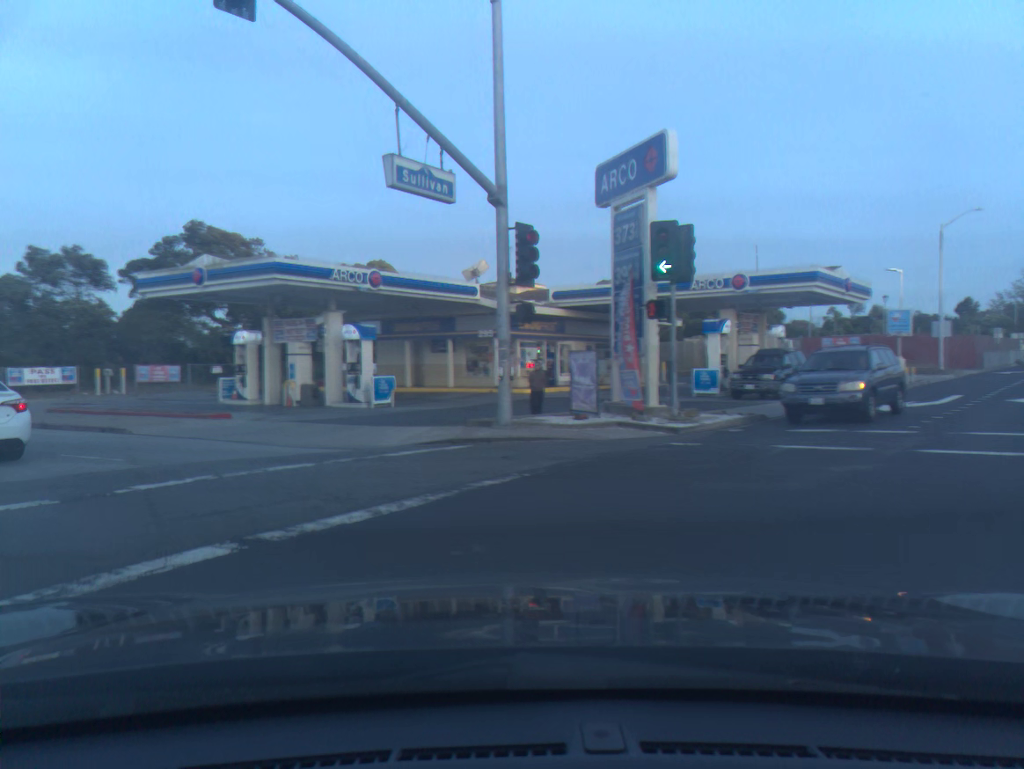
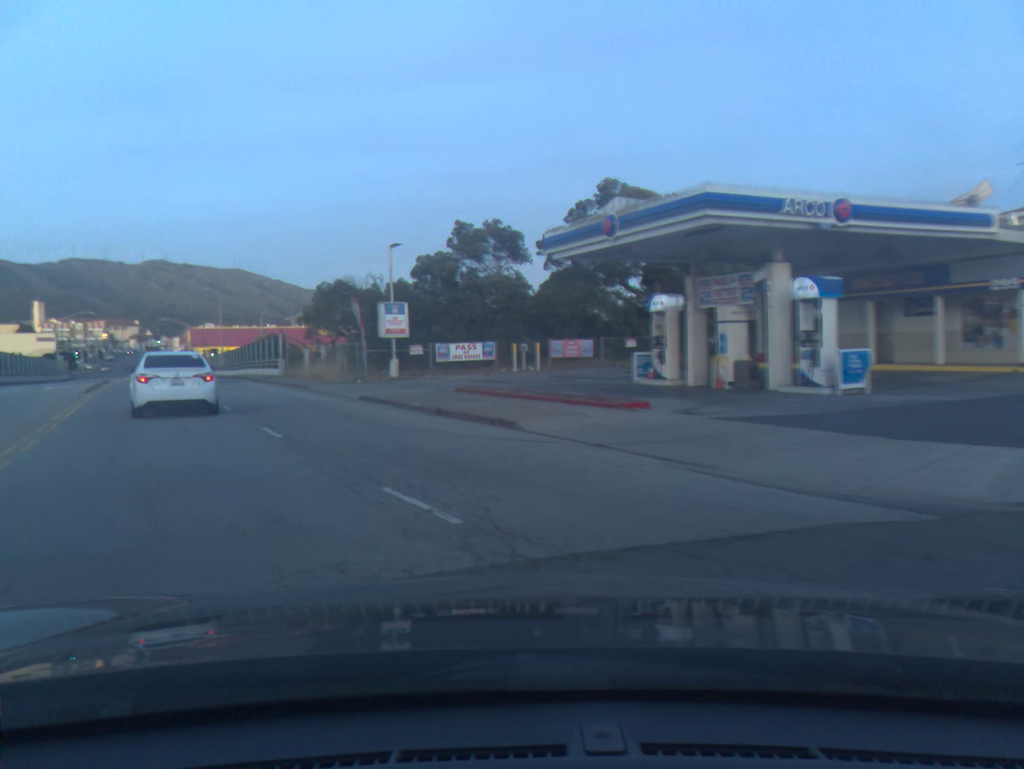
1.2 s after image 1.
(-2.0, +7.3) m; -30°
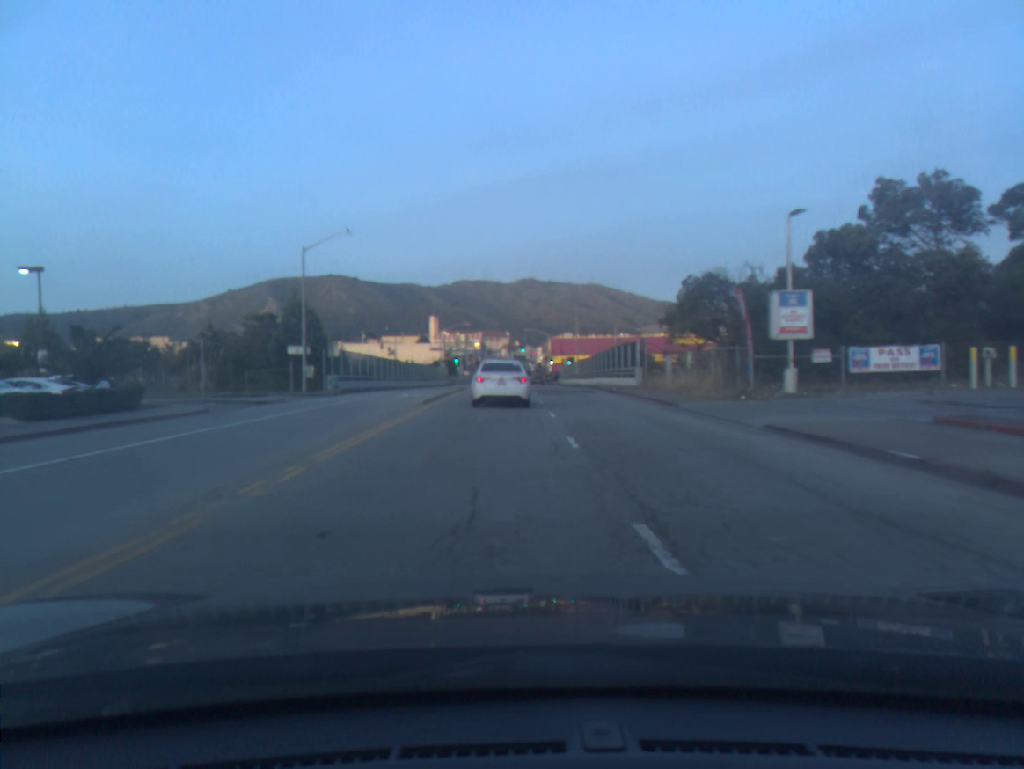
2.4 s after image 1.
(-2.0, +8.7) m; -21°
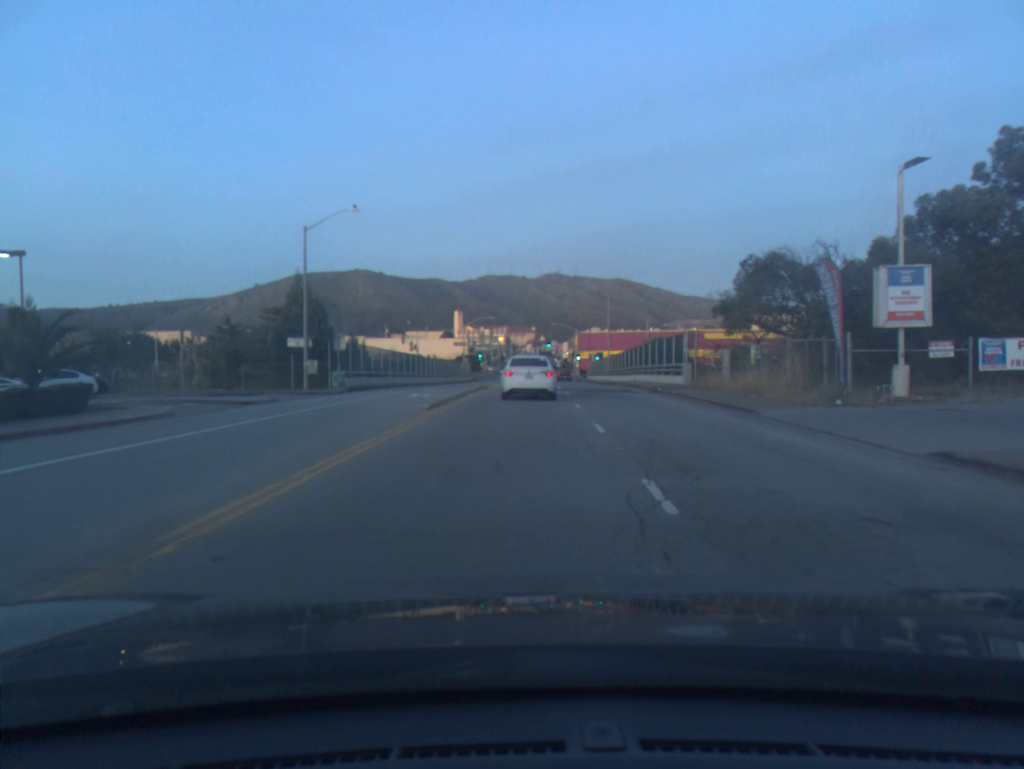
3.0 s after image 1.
(0.0, +5.4) m; 0°
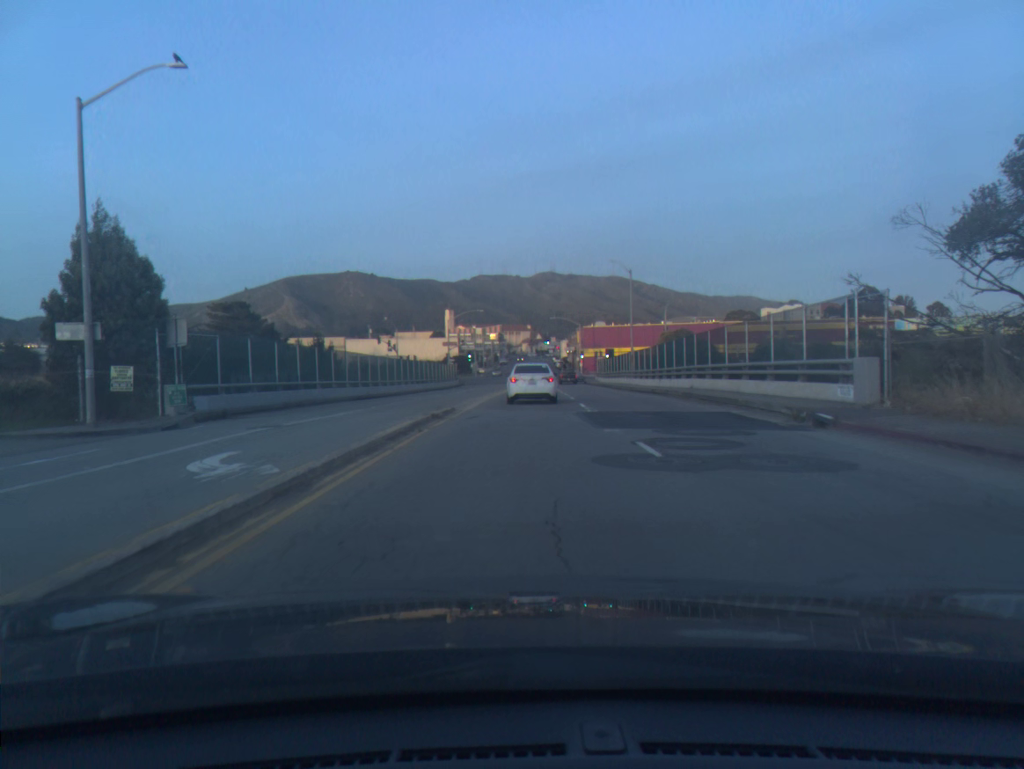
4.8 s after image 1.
(+0.1, +19.6) m; 0°
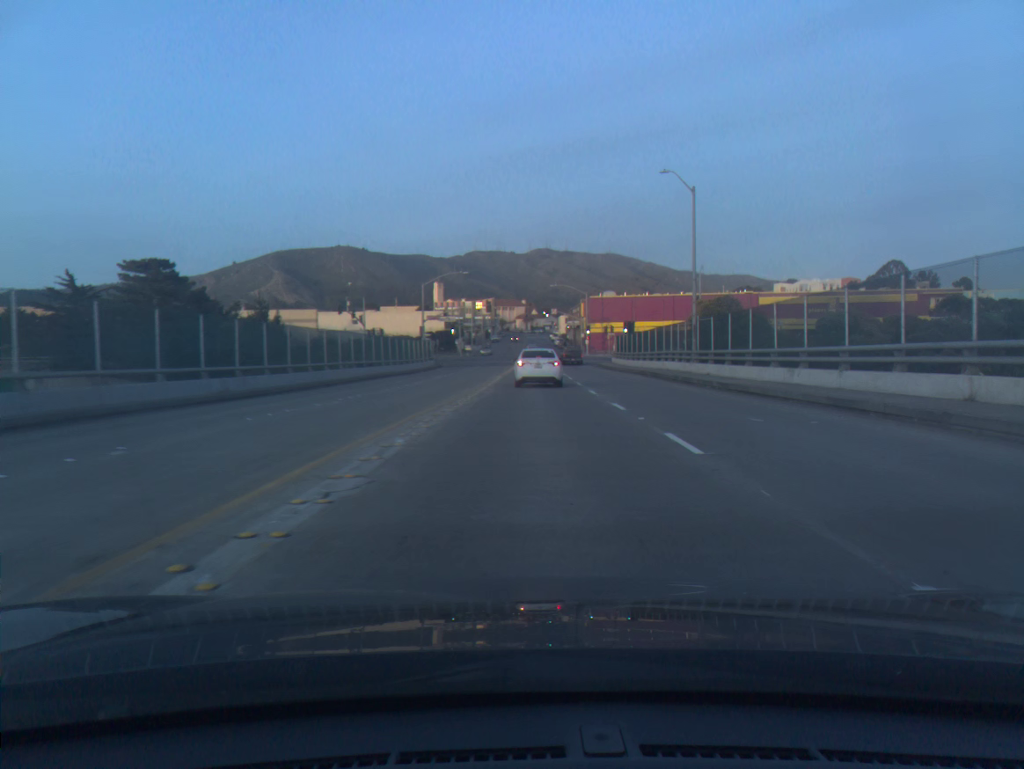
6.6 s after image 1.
(0.0, +23.1) m; 0°
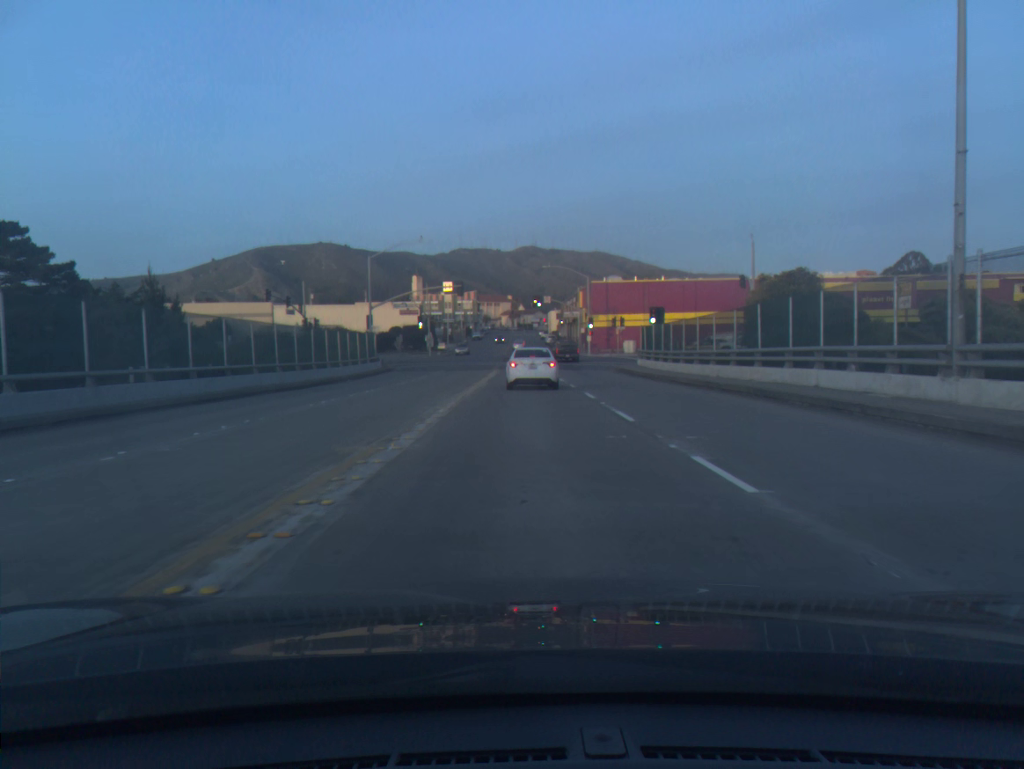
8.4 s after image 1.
(+0.3, +24.2) m; +1°
